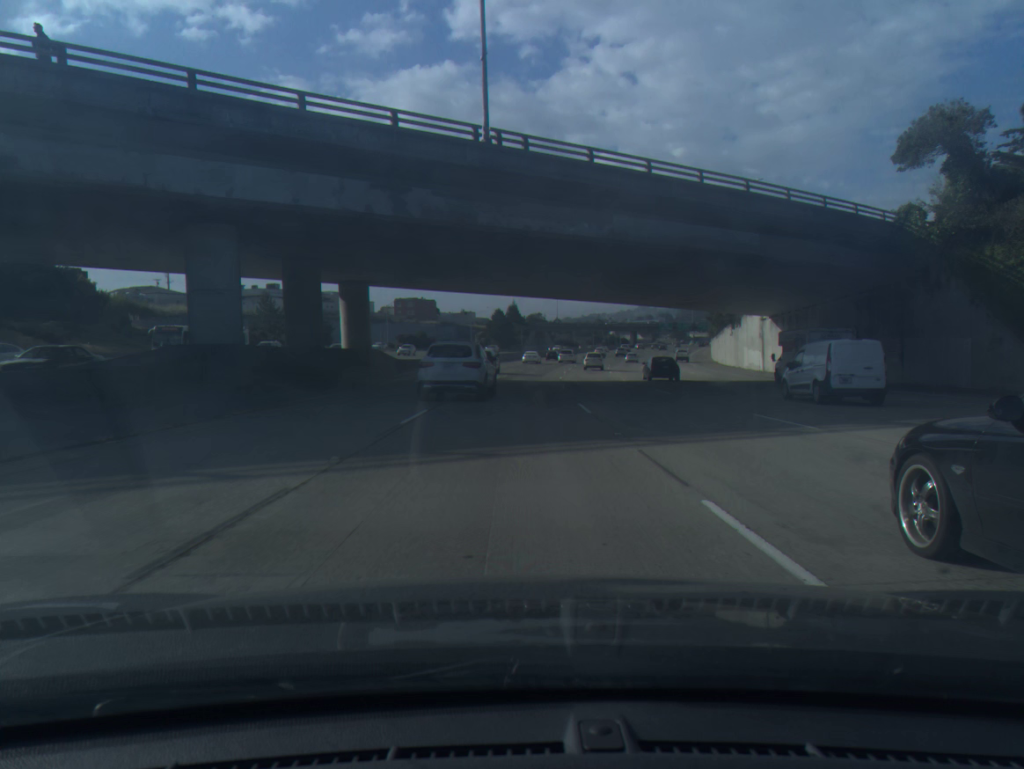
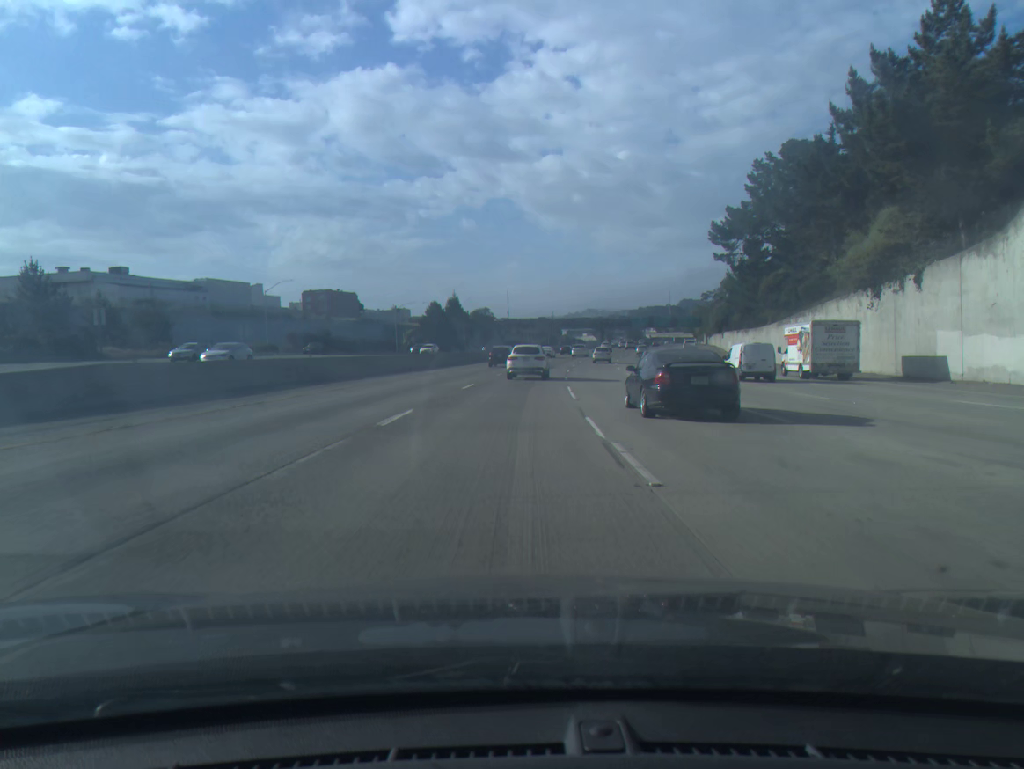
(+1.3, +49.4) m; +3°
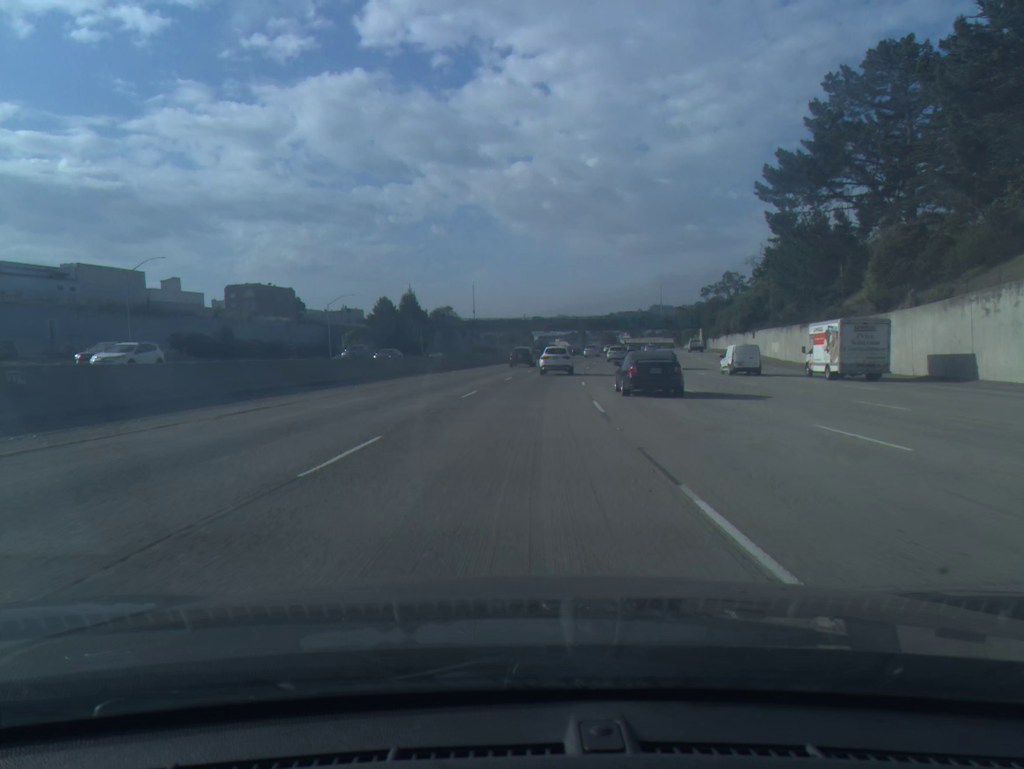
(+0.6, +33.7) m; +2°
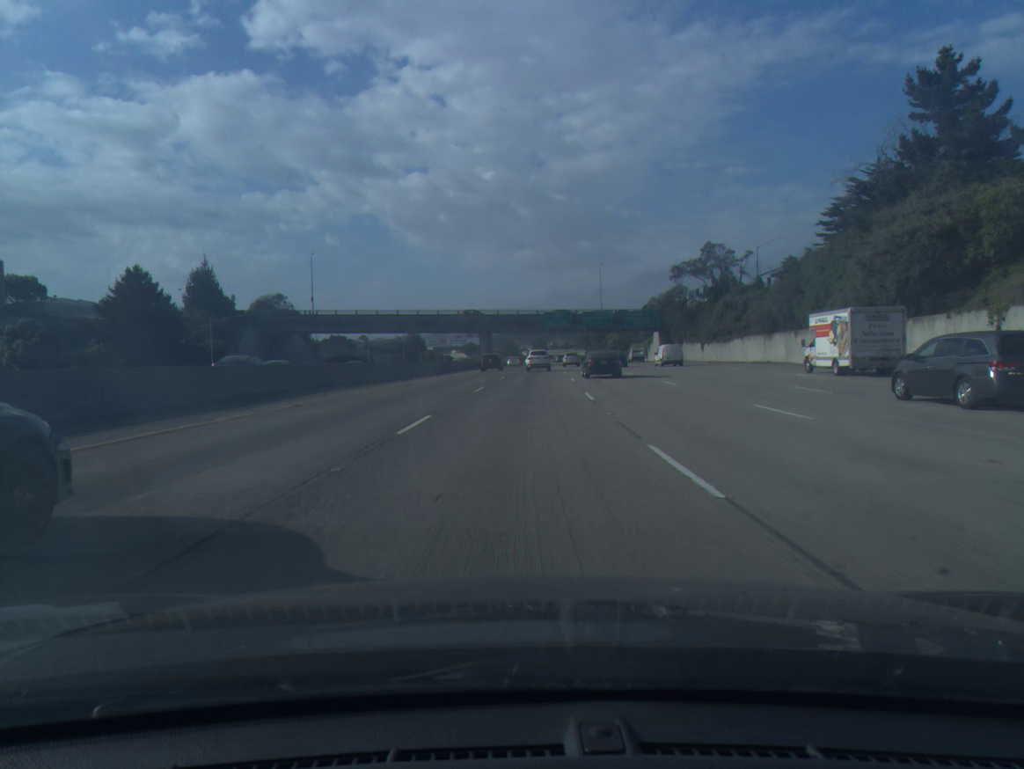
(+4.4, +68.6) m; +7°
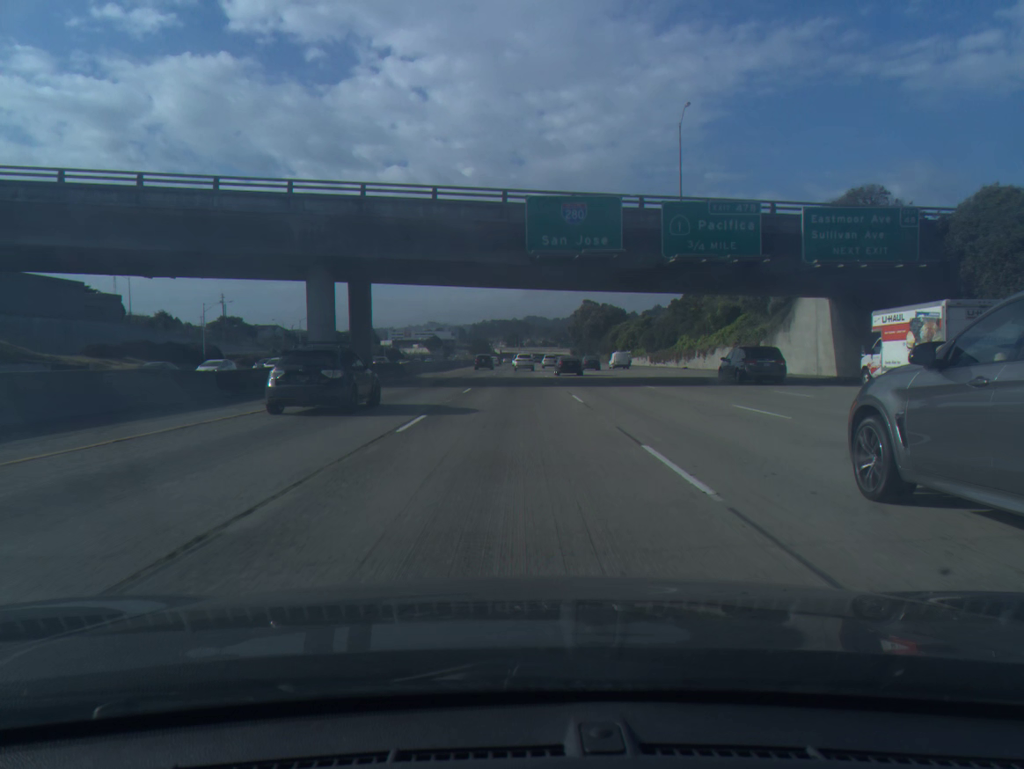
(+2.7, +87.3) m; +2°
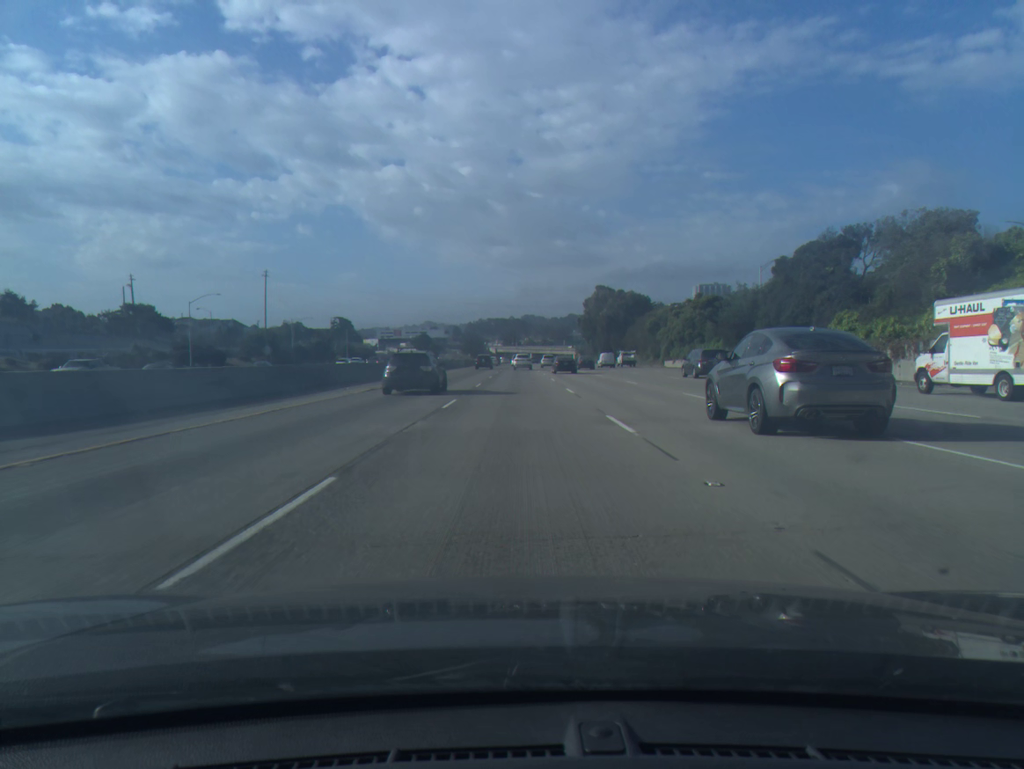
(-0.1, +52.8) m; 0°
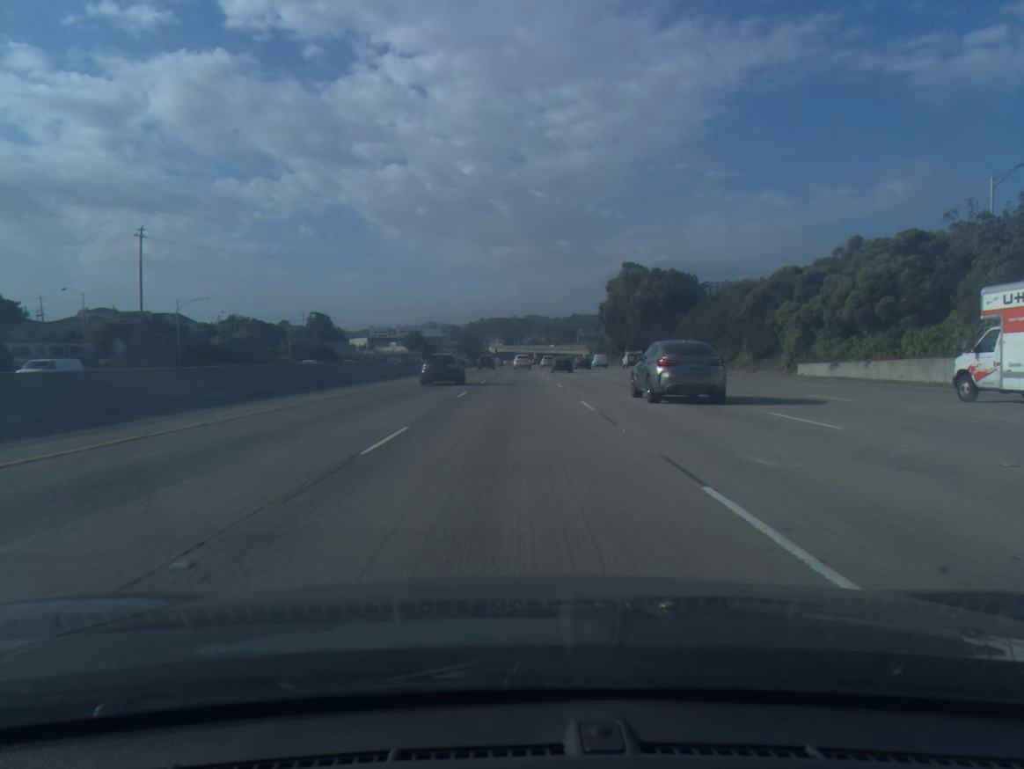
(+0.2, +52.9) m; 0°
